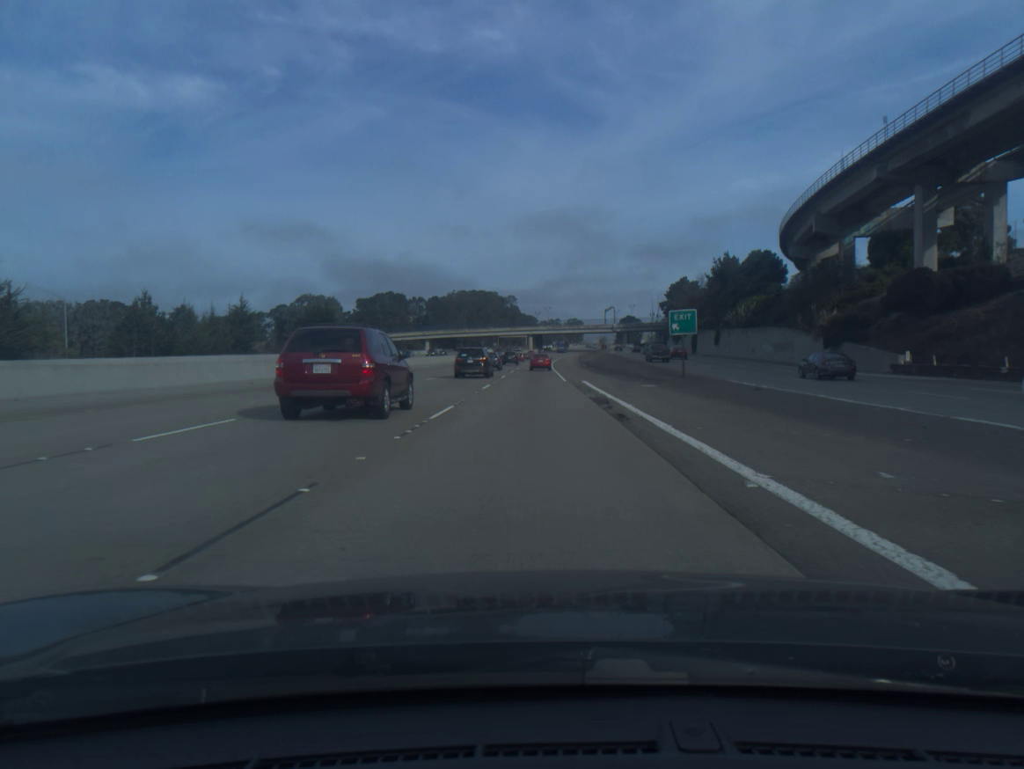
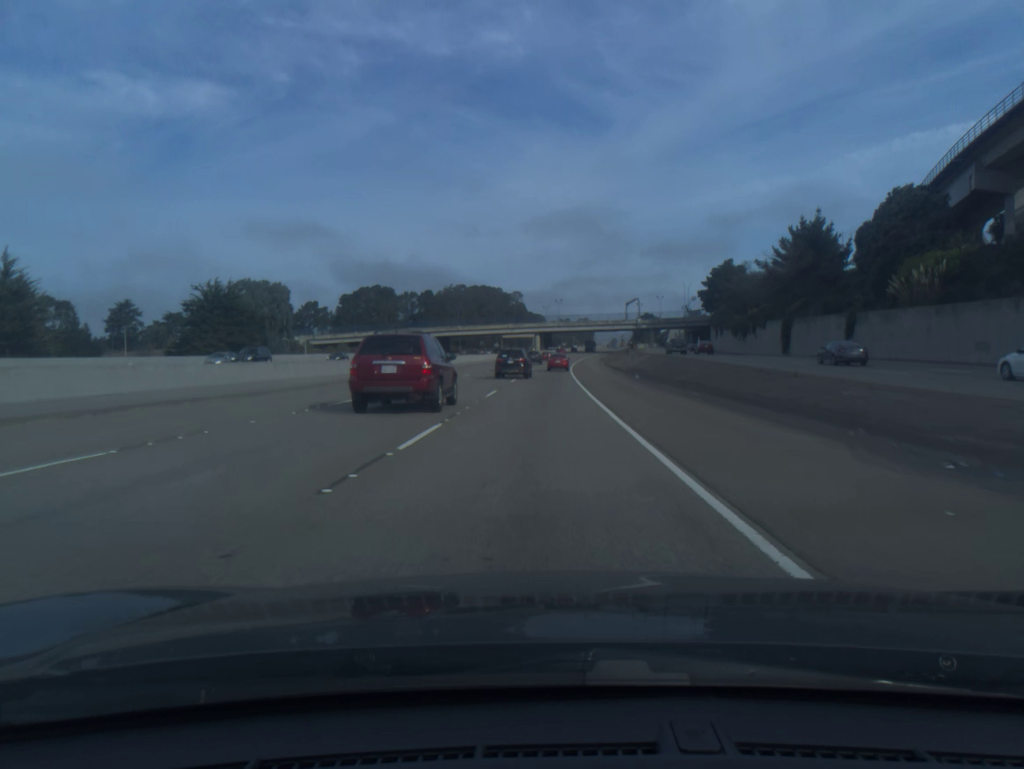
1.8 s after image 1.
(-0.2, +47.9) m; -1°
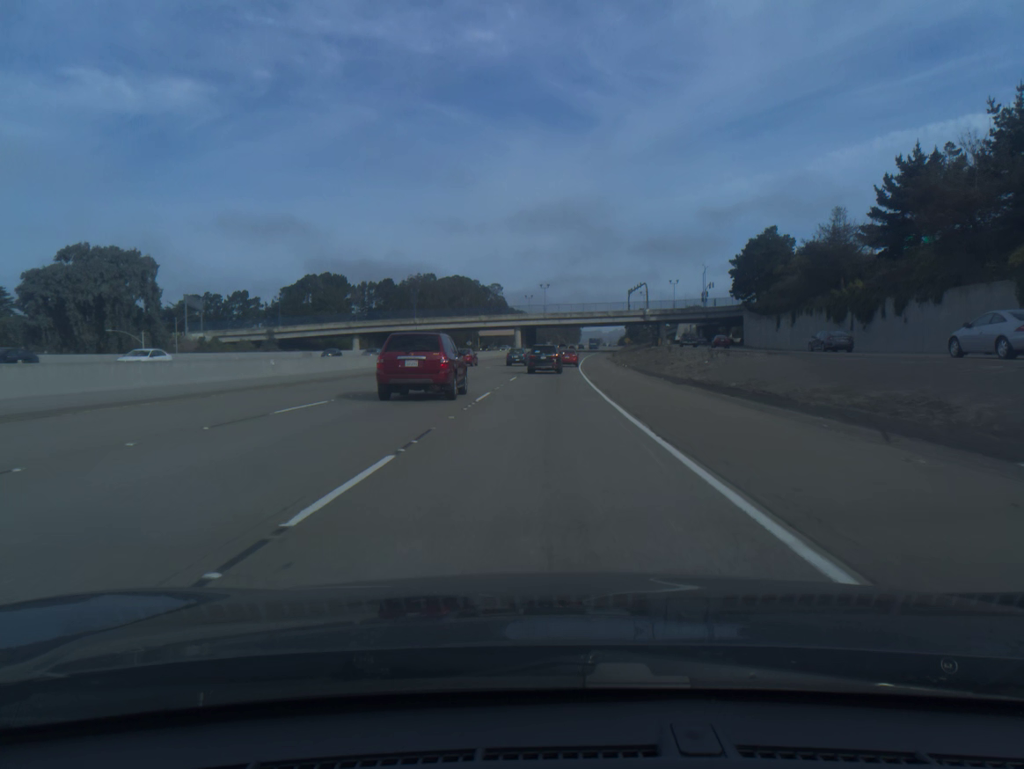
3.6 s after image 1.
(+0.3, +48.2) m; +1°
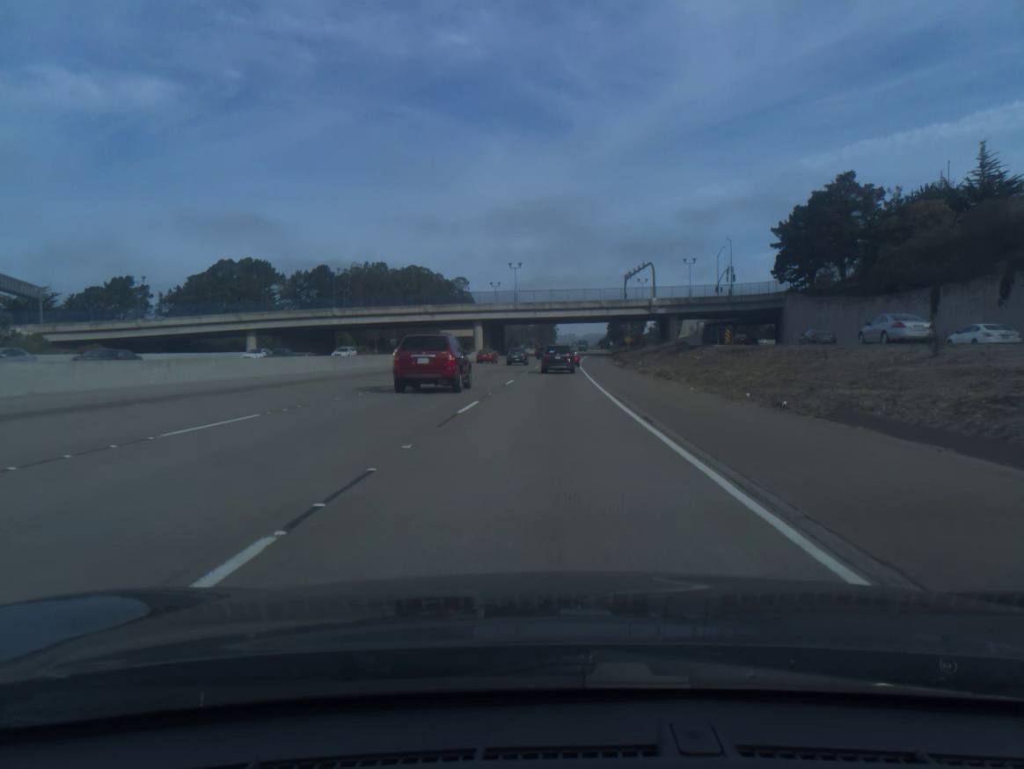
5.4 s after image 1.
(+0.8, +48.0) m; +2°
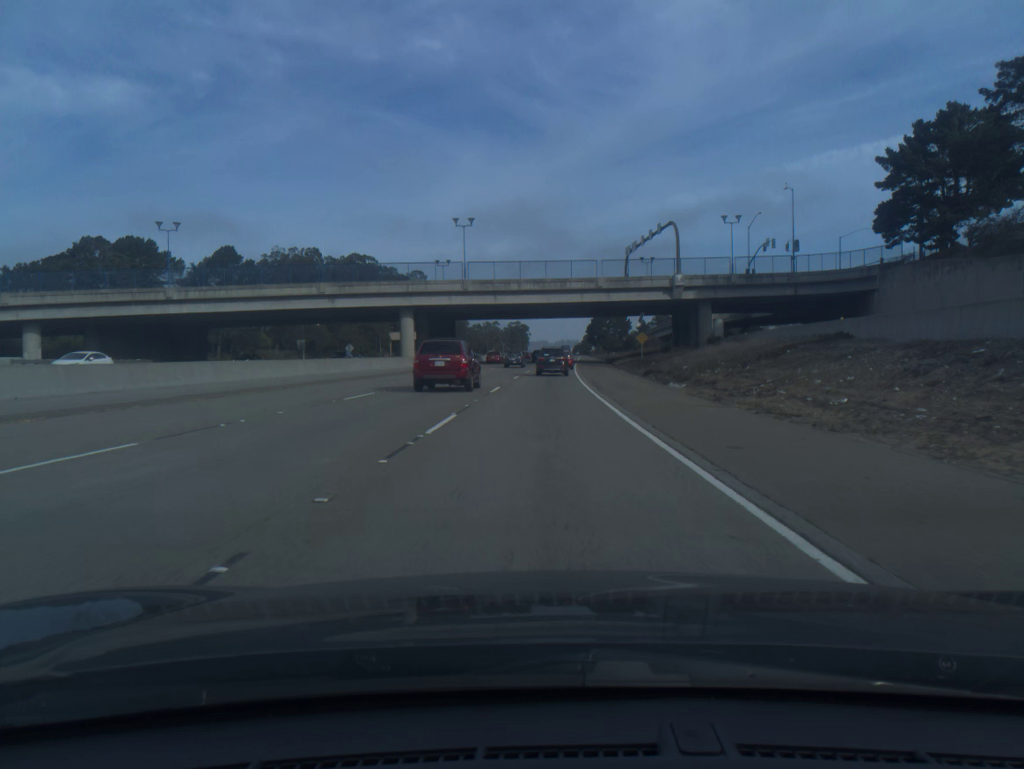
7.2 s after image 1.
(+0.9, +47.1) m; +2°
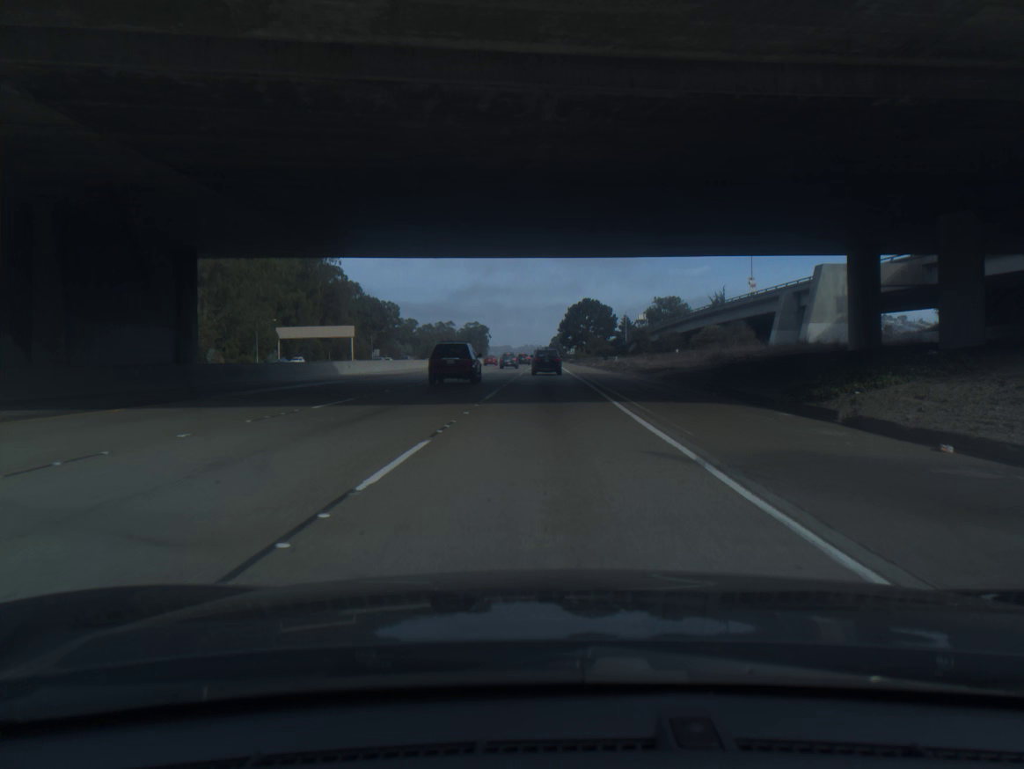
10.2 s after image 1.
(+1.5, +77.4) m; +3°
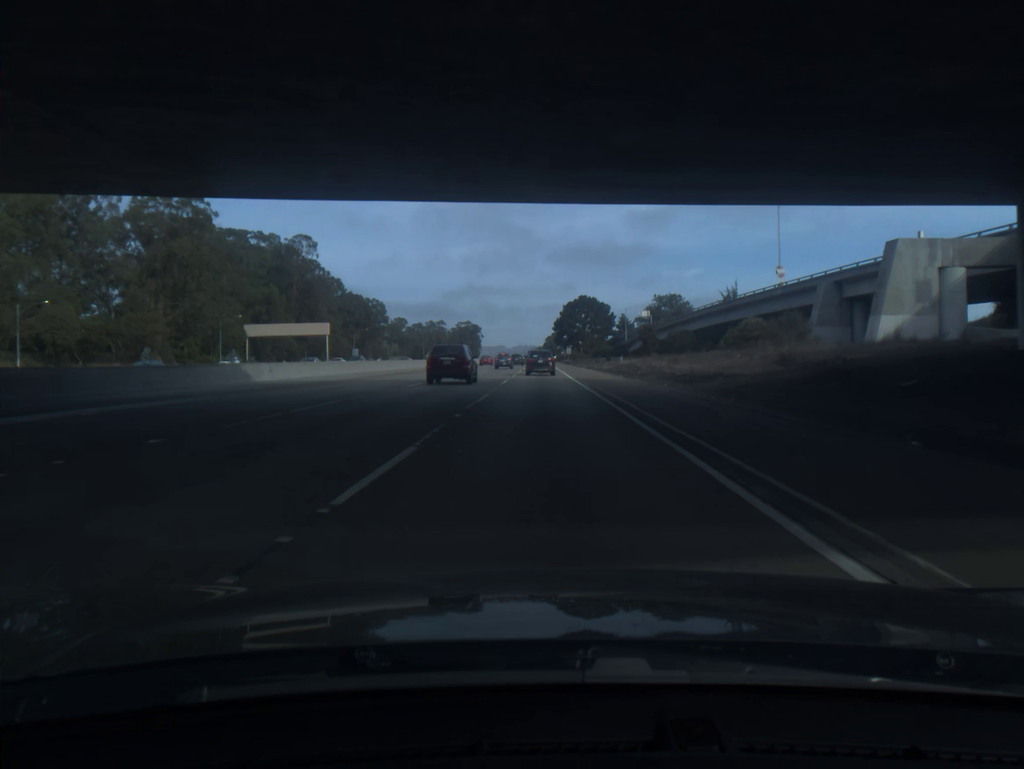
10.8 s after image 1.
(+0.1, +15.4) m; 0°
